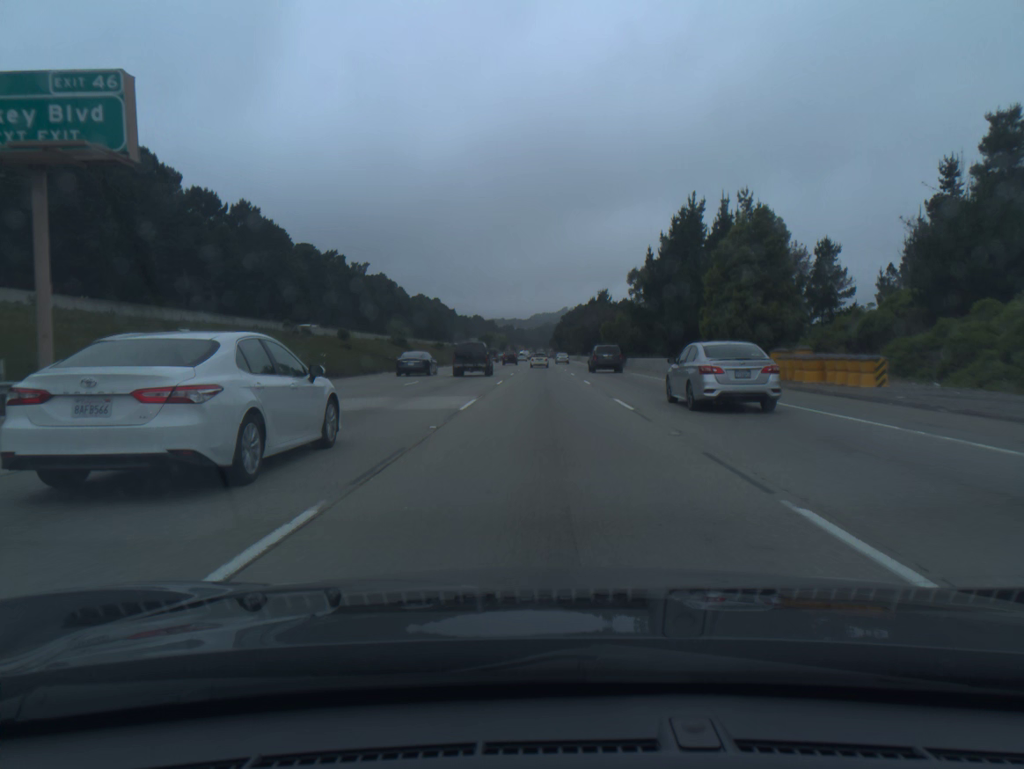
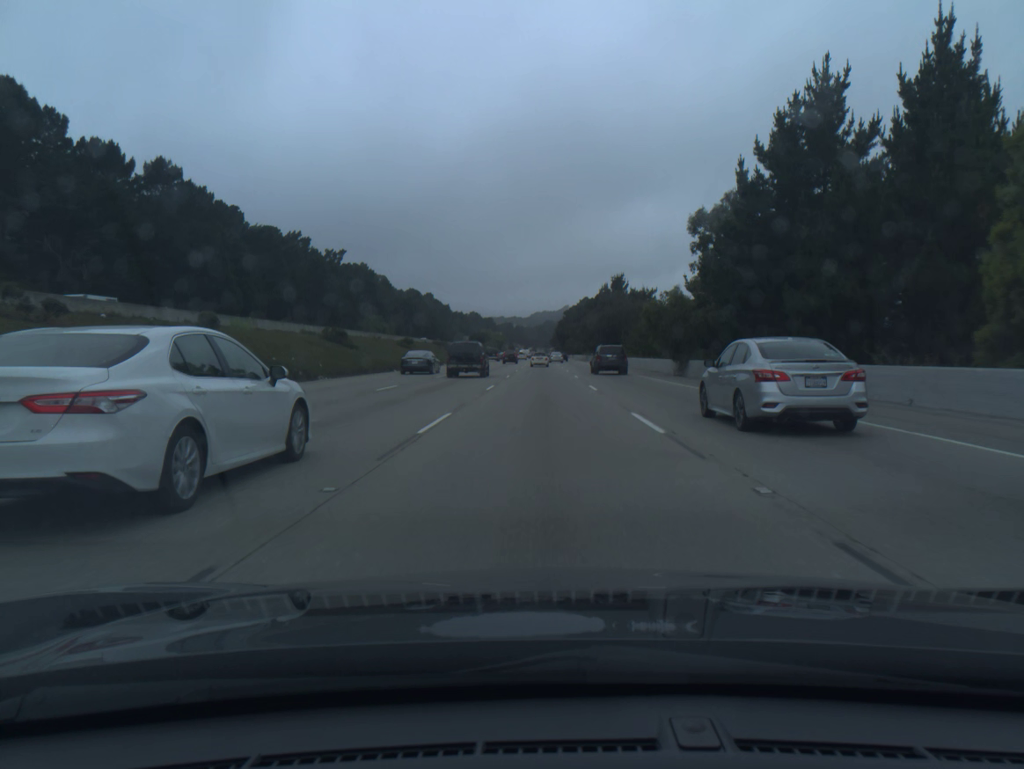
(0.0, +34.1) m; 0°
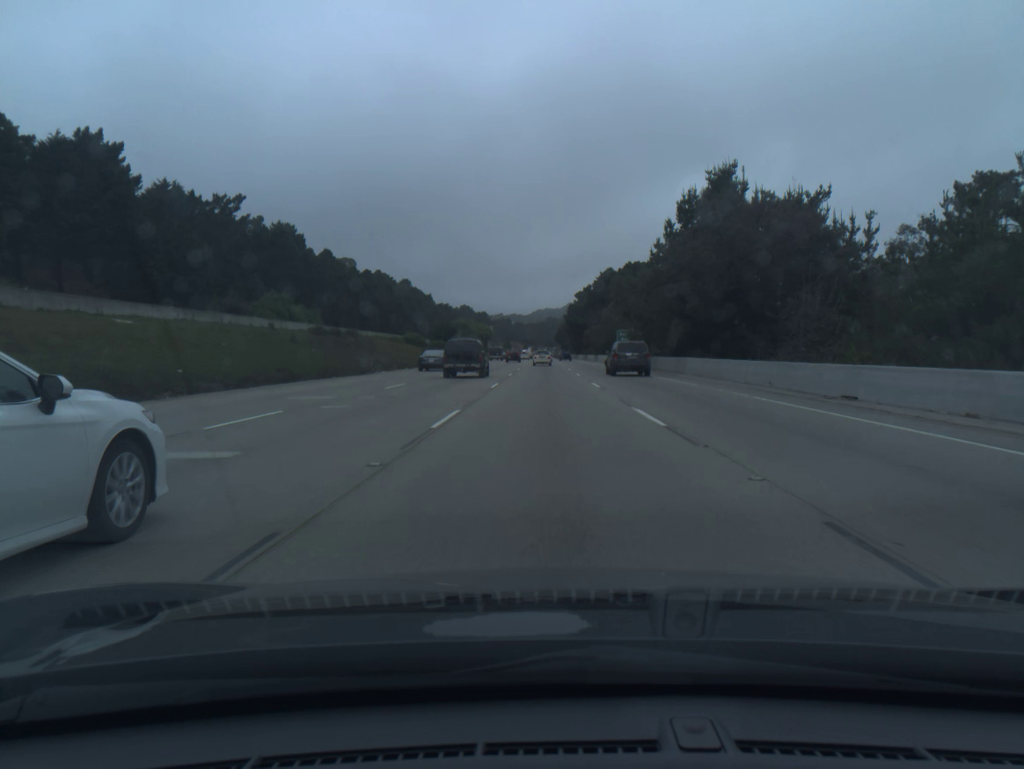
(-0.2, +86.9) m; 0°
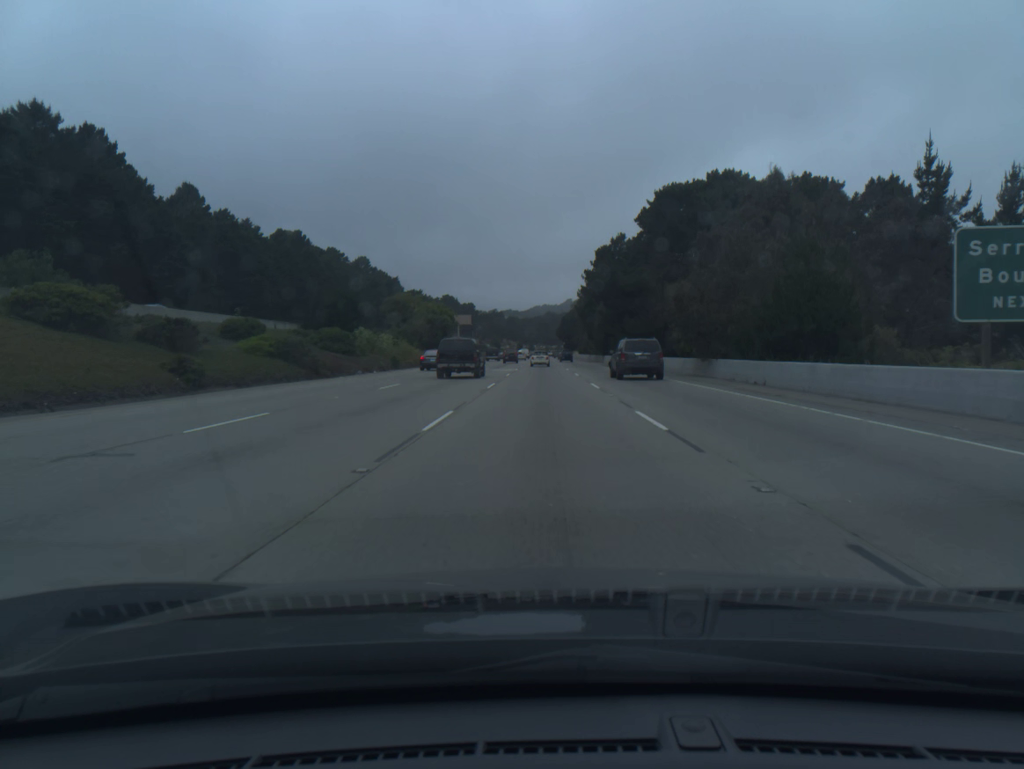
(0.0, +88.2) m; 0°
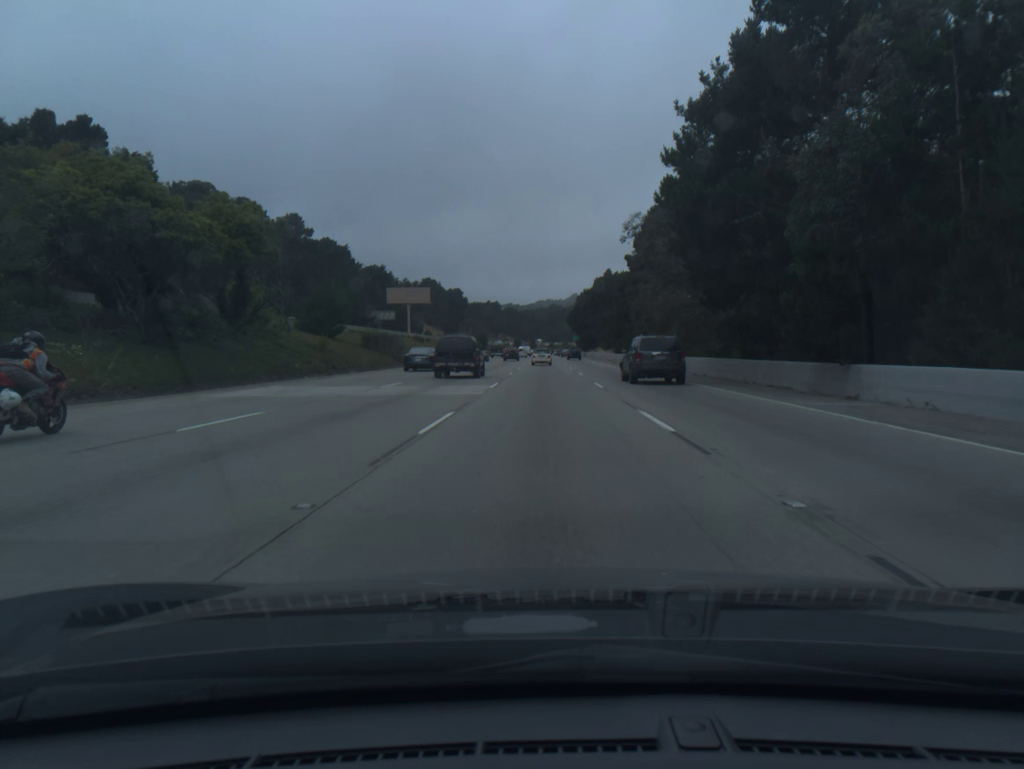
(+0.1, +87.9) m; 0°
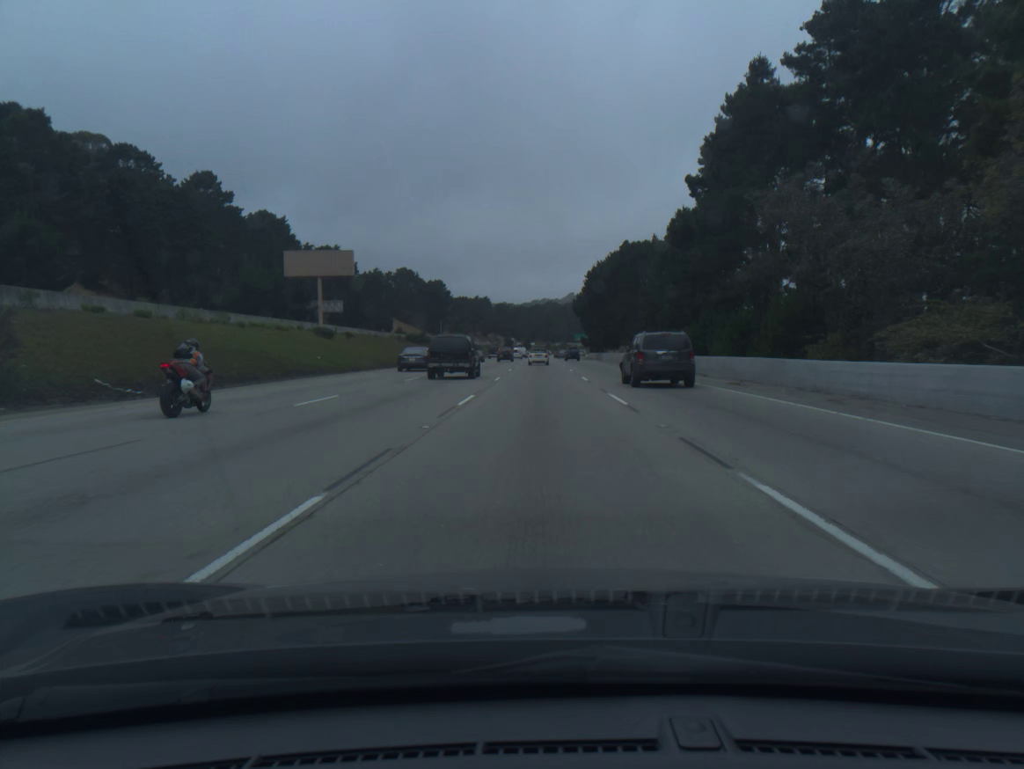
(+0.2, +52.5) m; 0°
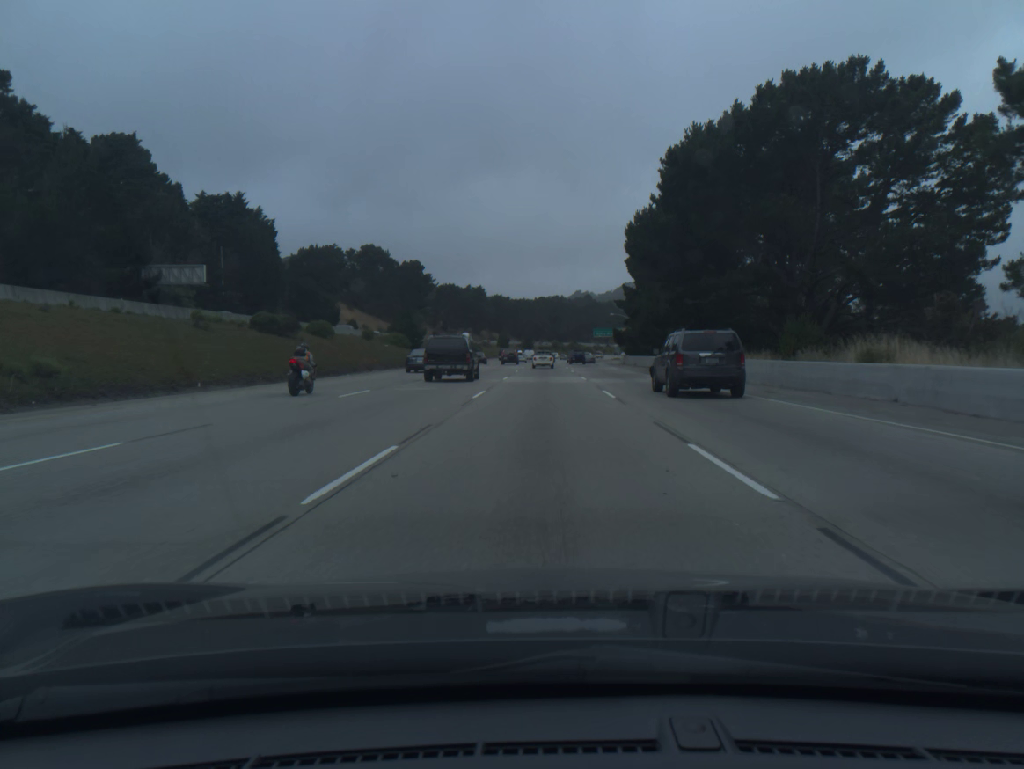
(-0.2, +69.6) m; 0°
